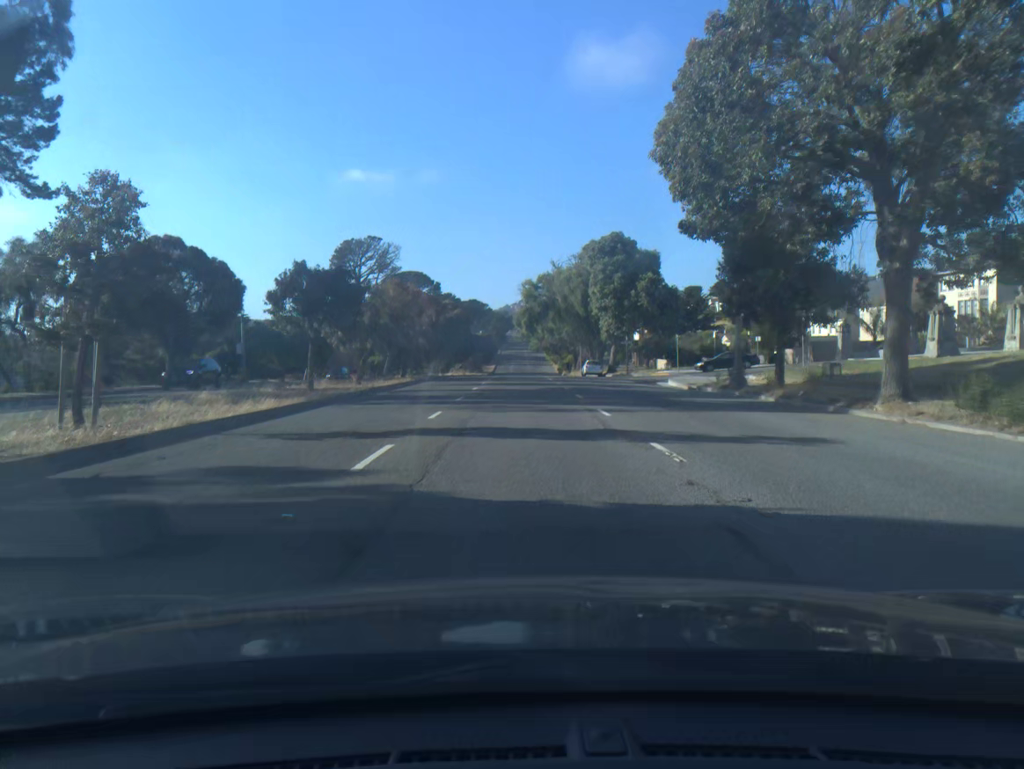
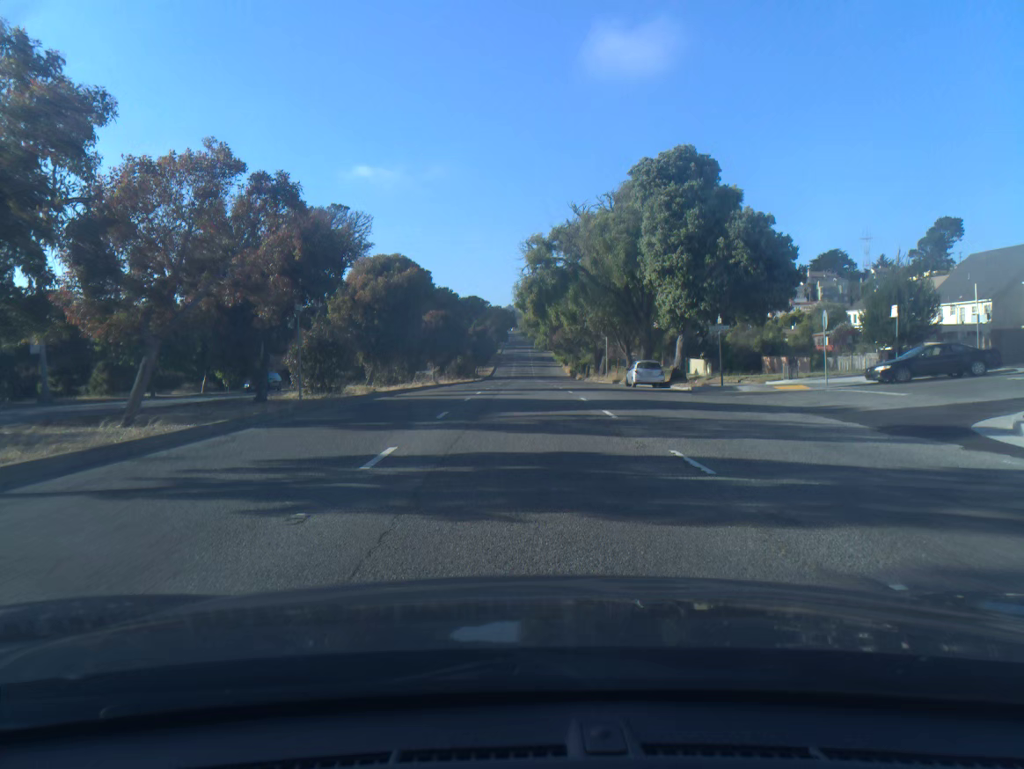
(-0.1, +29.2) m; 0°
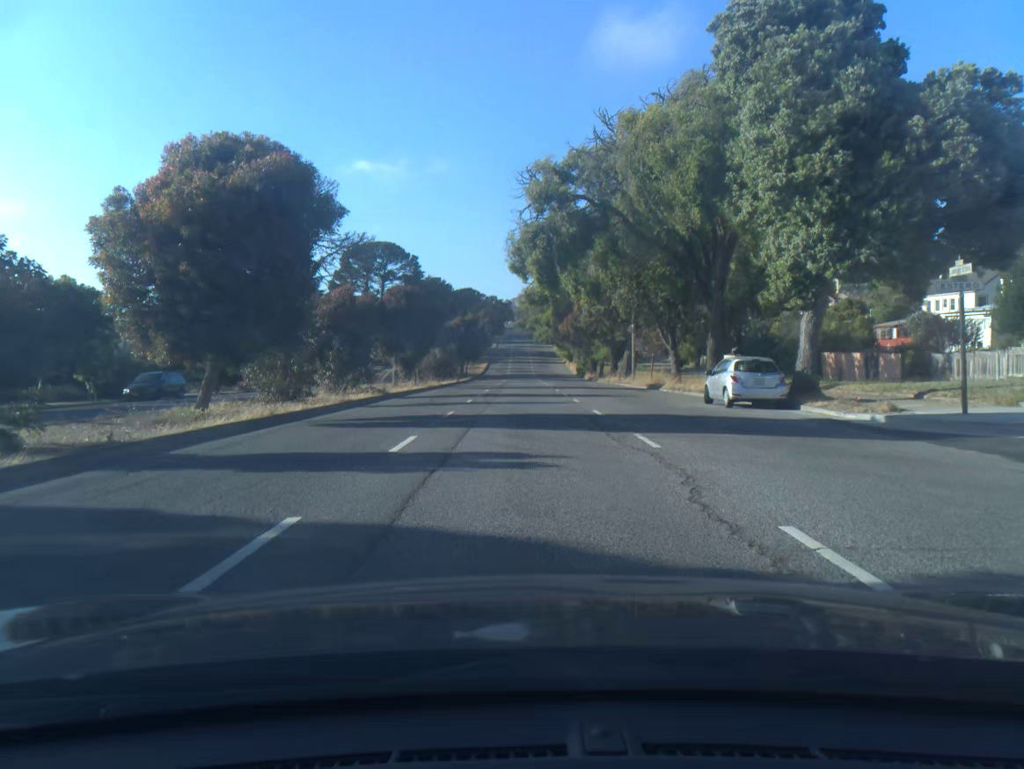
(+0.1, +19.4) m; 0°
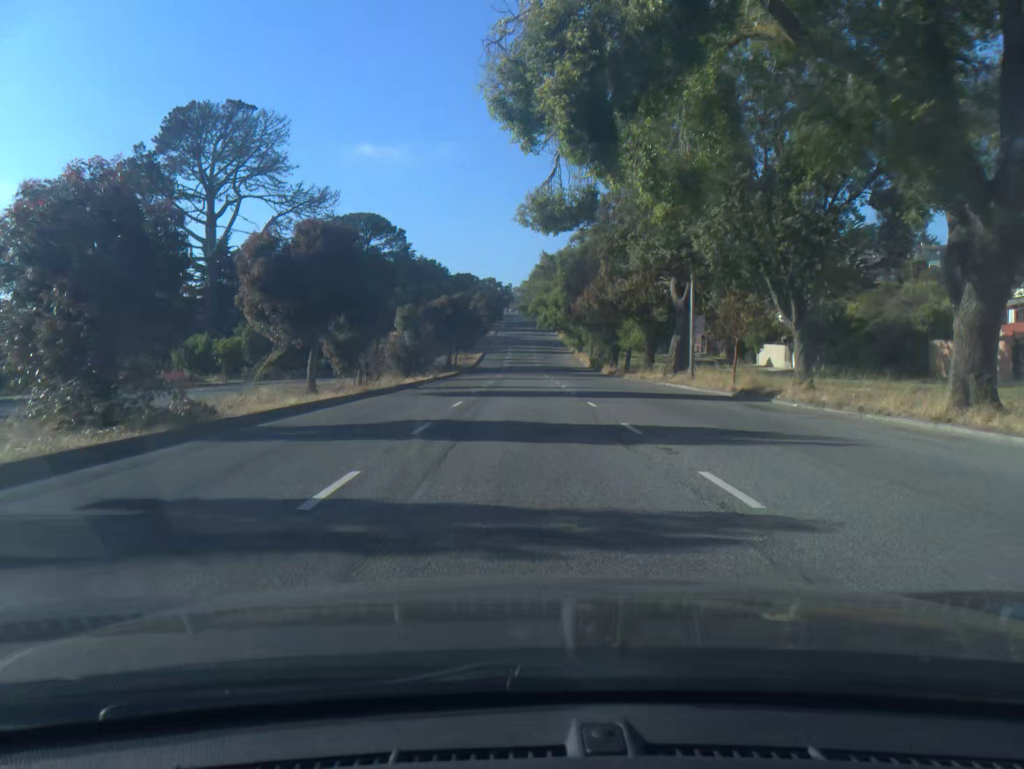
(0.0, +19.5) m; 0°
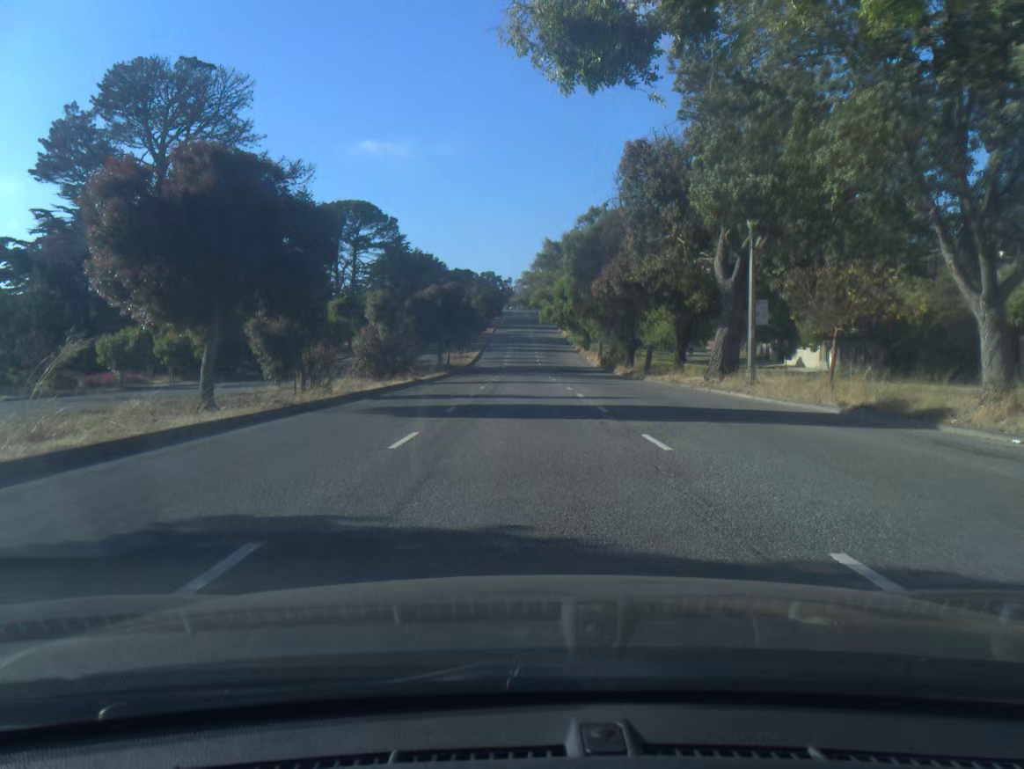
(0.0, +9.8) m; 0°
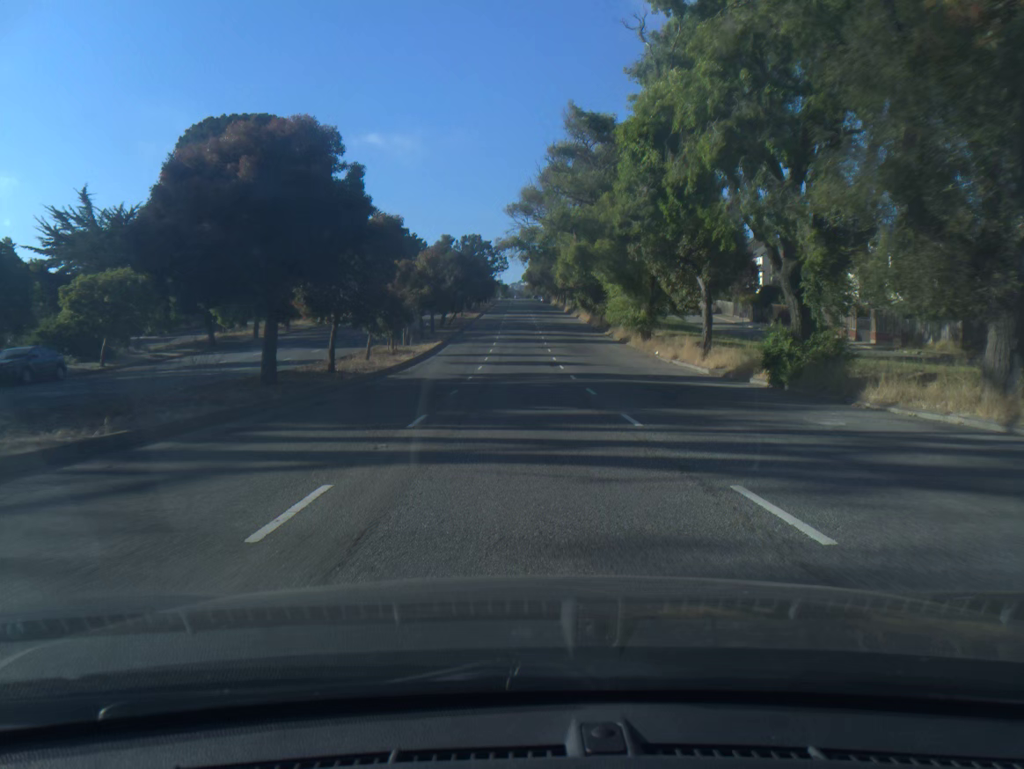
(+0.2, +48.7) m; 0°
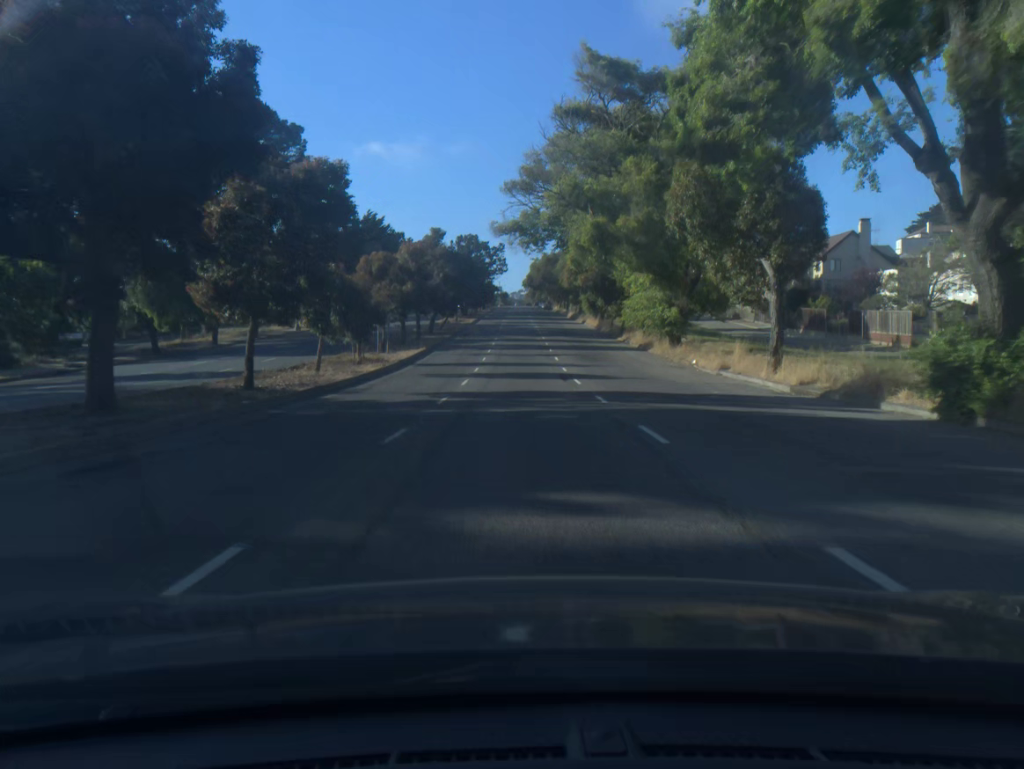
(0.0, +9.7) m; 0°
